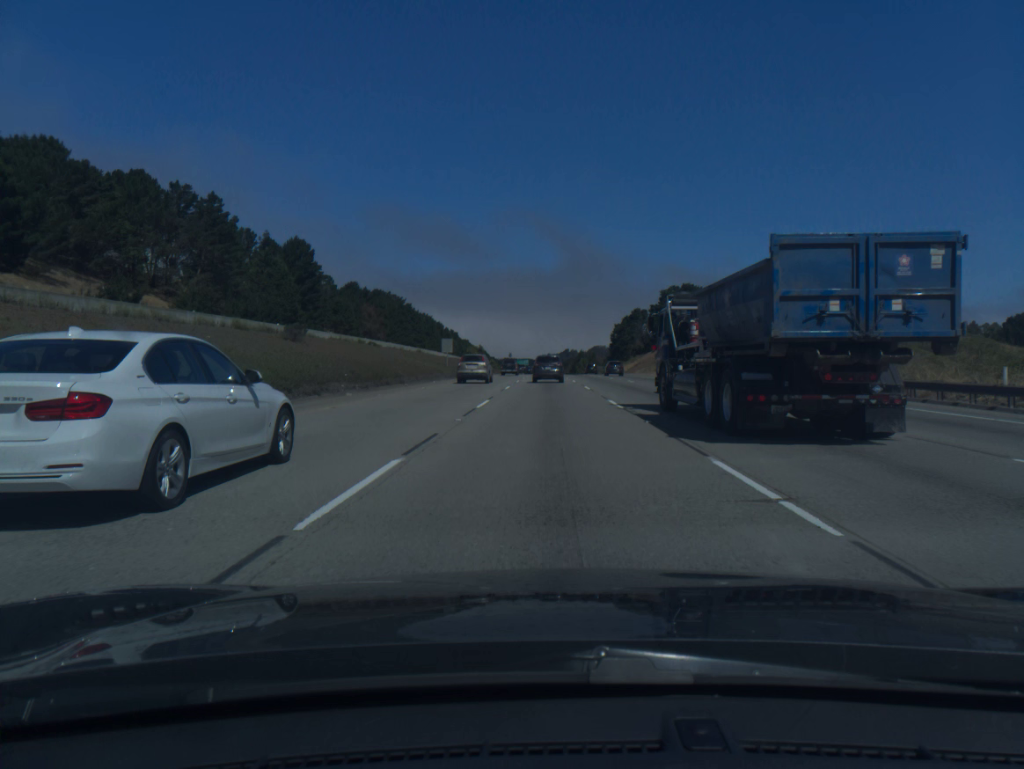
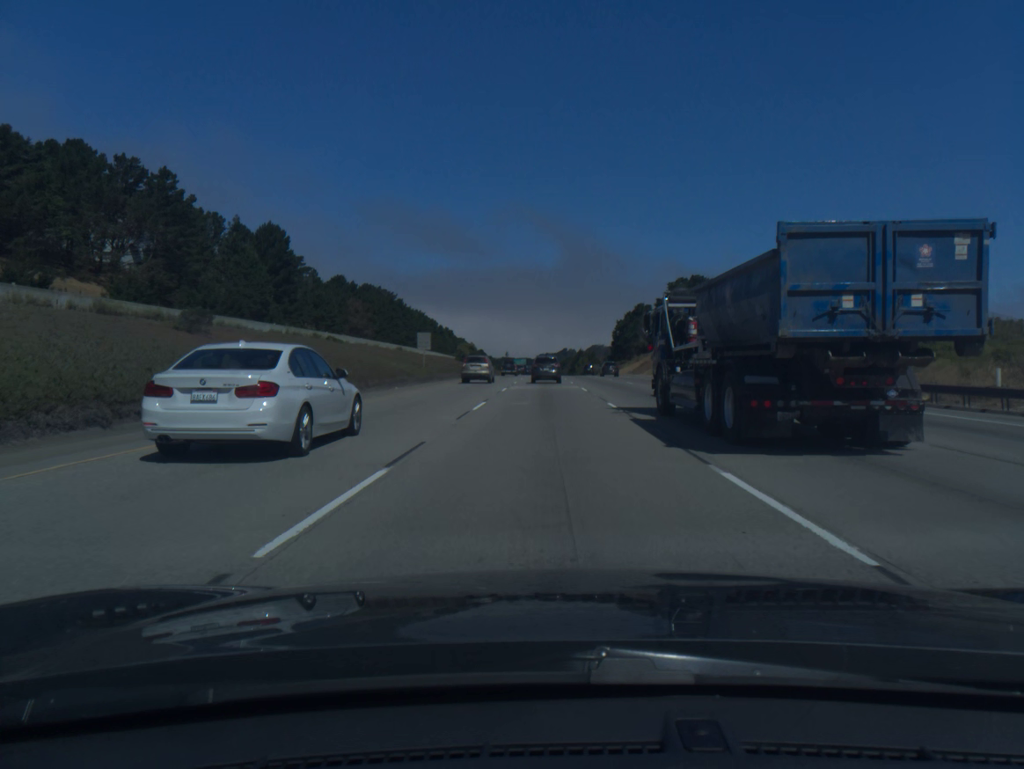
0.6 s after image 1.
(0.0, +15.2) m; 0°
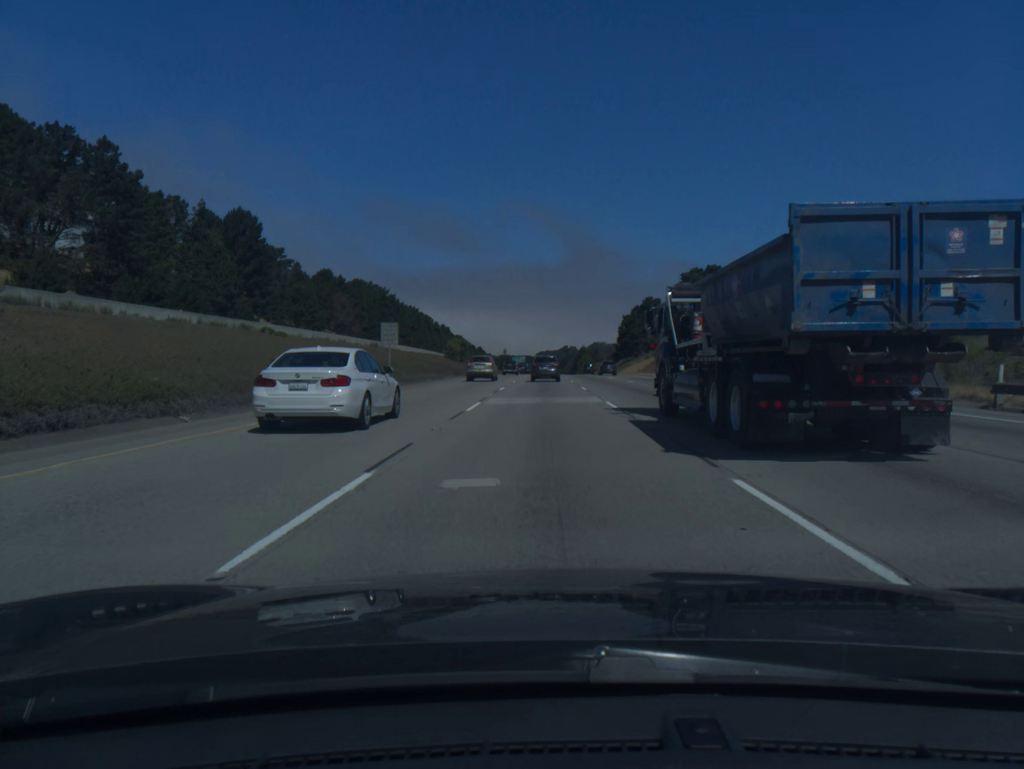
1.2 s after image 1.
(0.0, +15.3) m; 0°
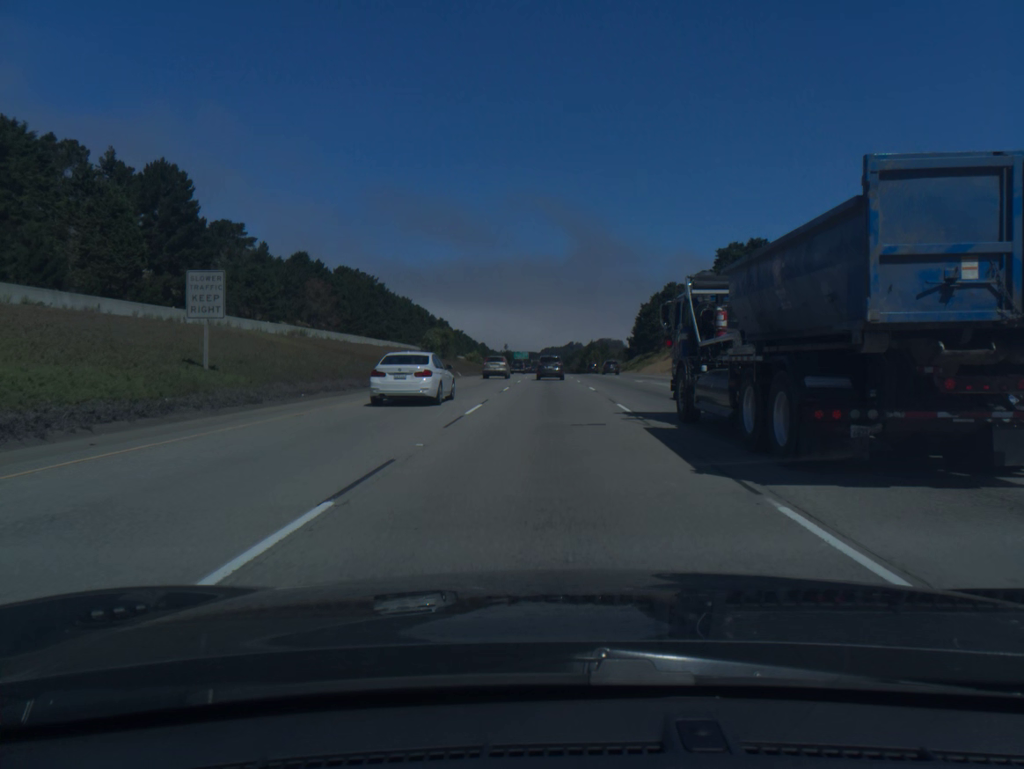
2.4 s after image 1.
(-0.1, +30.8) m; 0°
